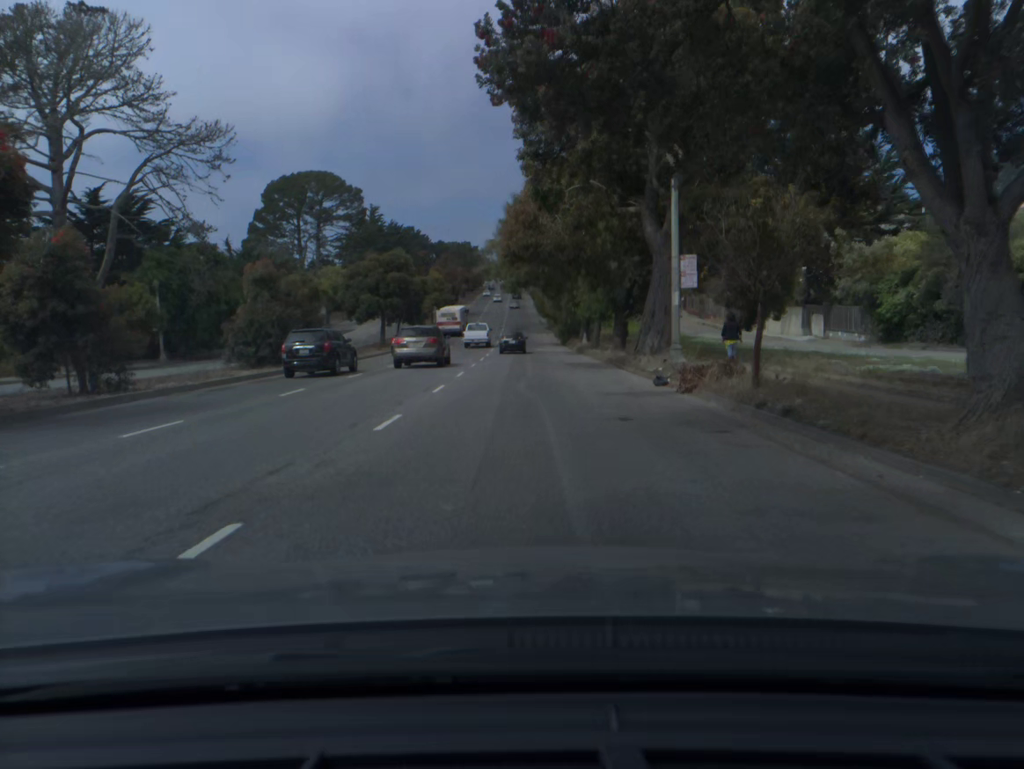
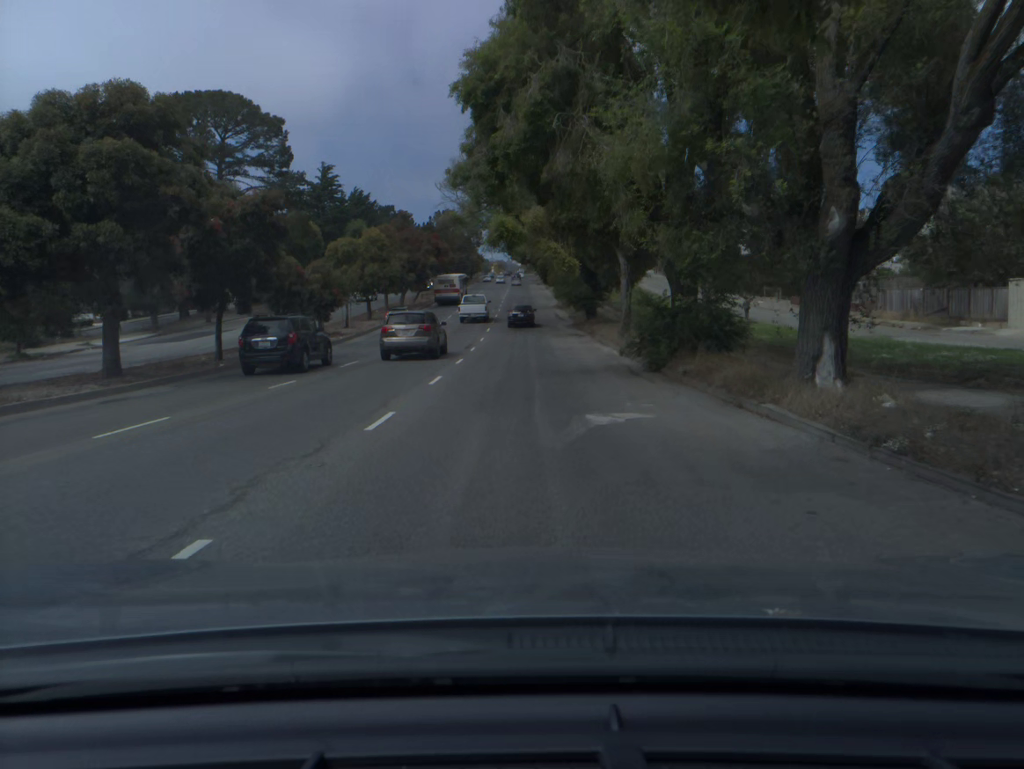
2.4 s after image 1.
(-0.1, +43.9) m; 0°
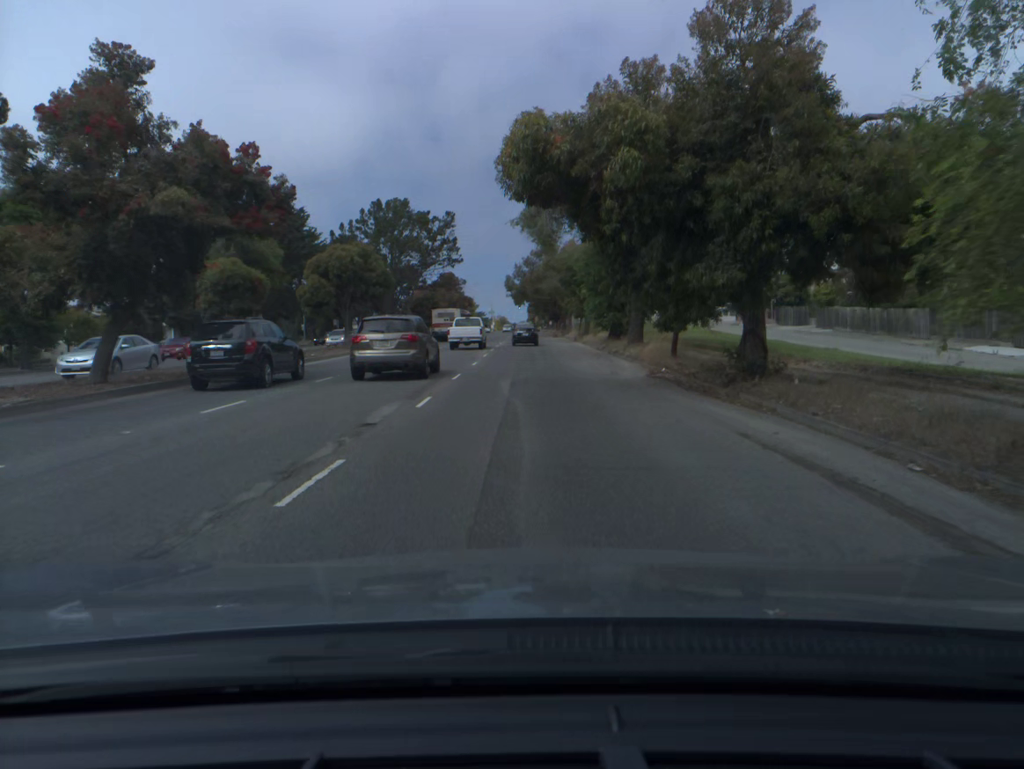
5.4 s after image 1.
(-0.1, +54.8) m; 0°
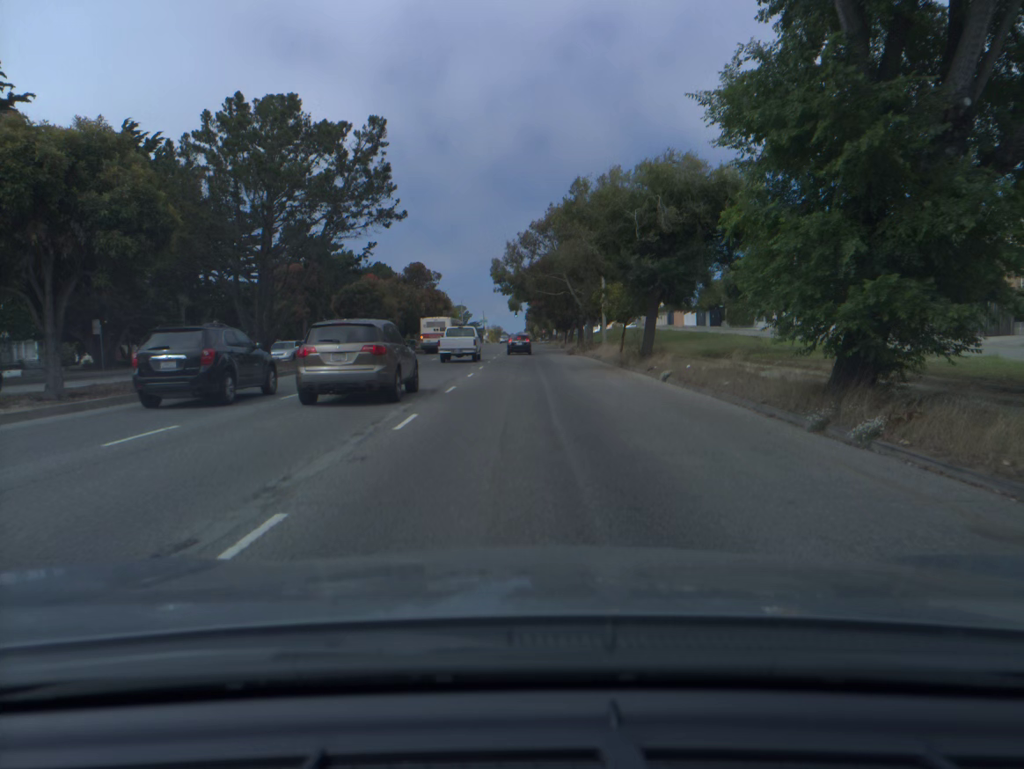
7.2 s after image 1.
(0.0, +31.7) m; 0°
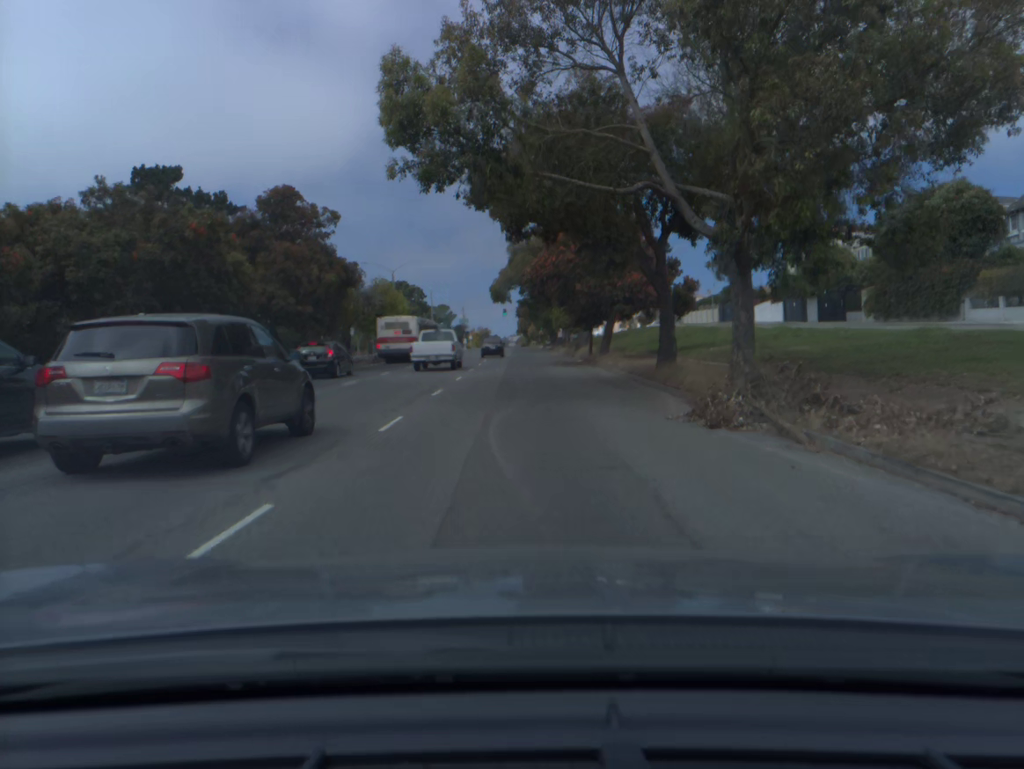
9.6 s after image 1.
(+0.3, +42.5) m; +1°
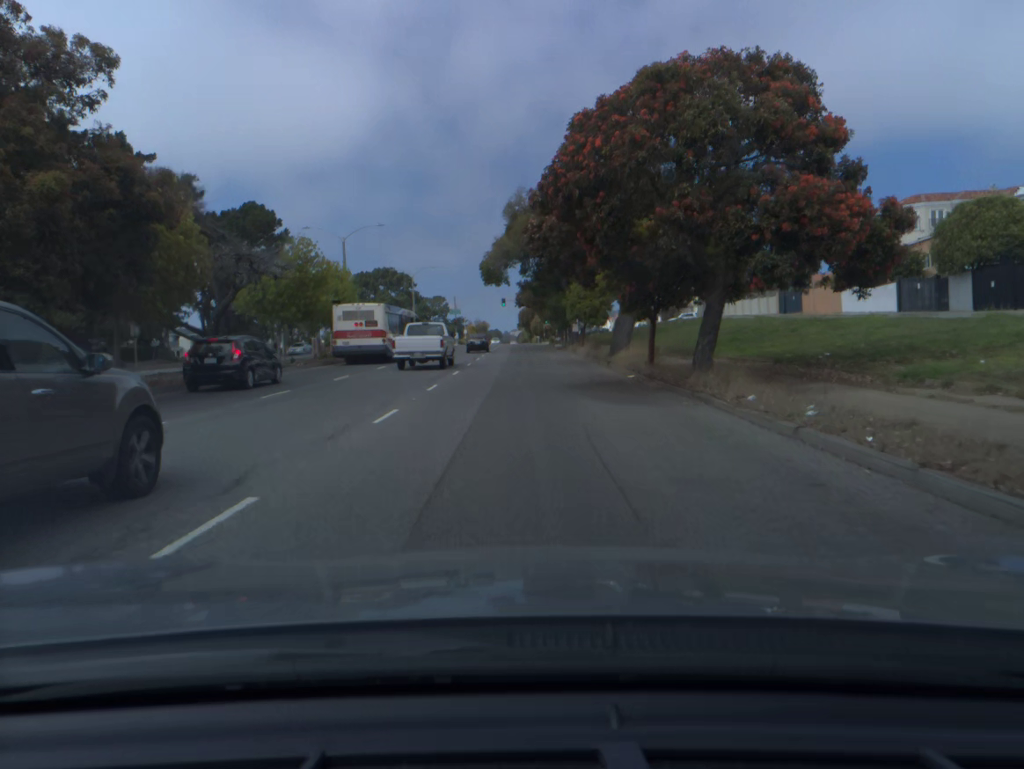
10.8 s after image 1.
(0.0, +21.8) m; 0°
